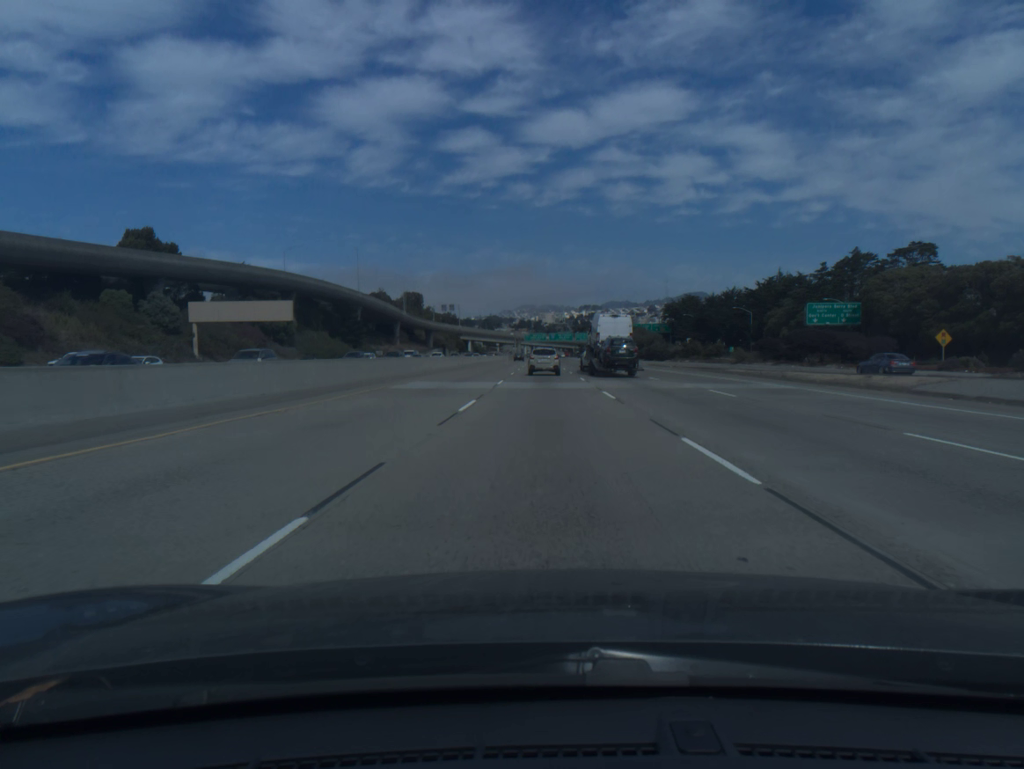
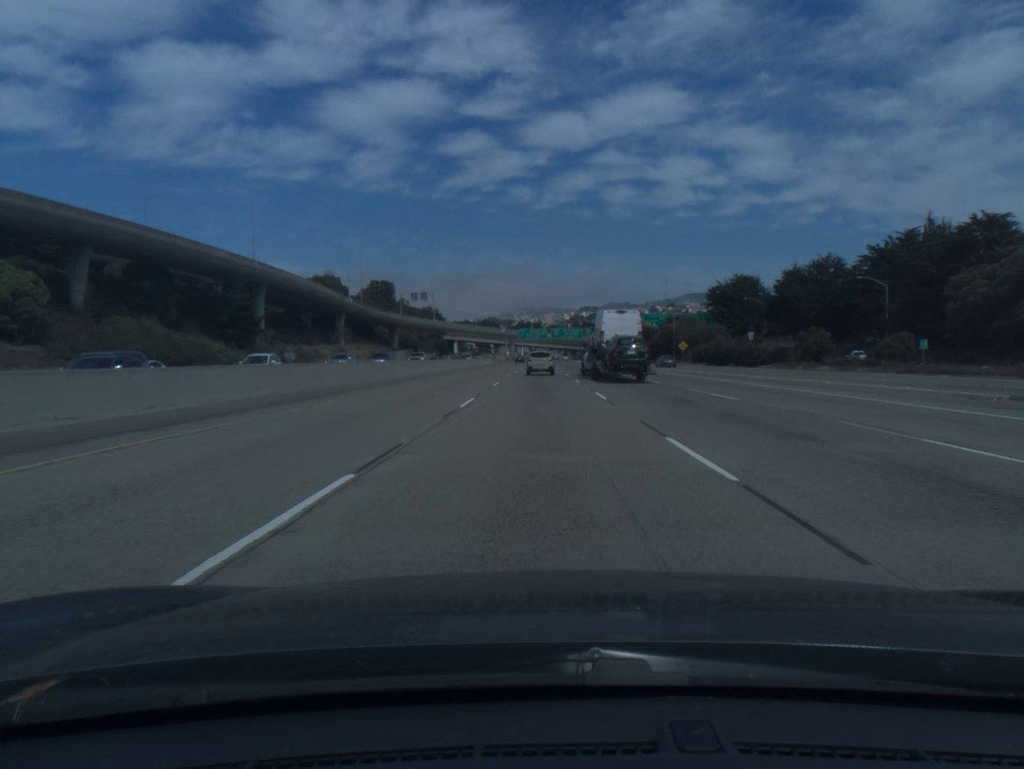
(+0.2, +71.0) m; 0°
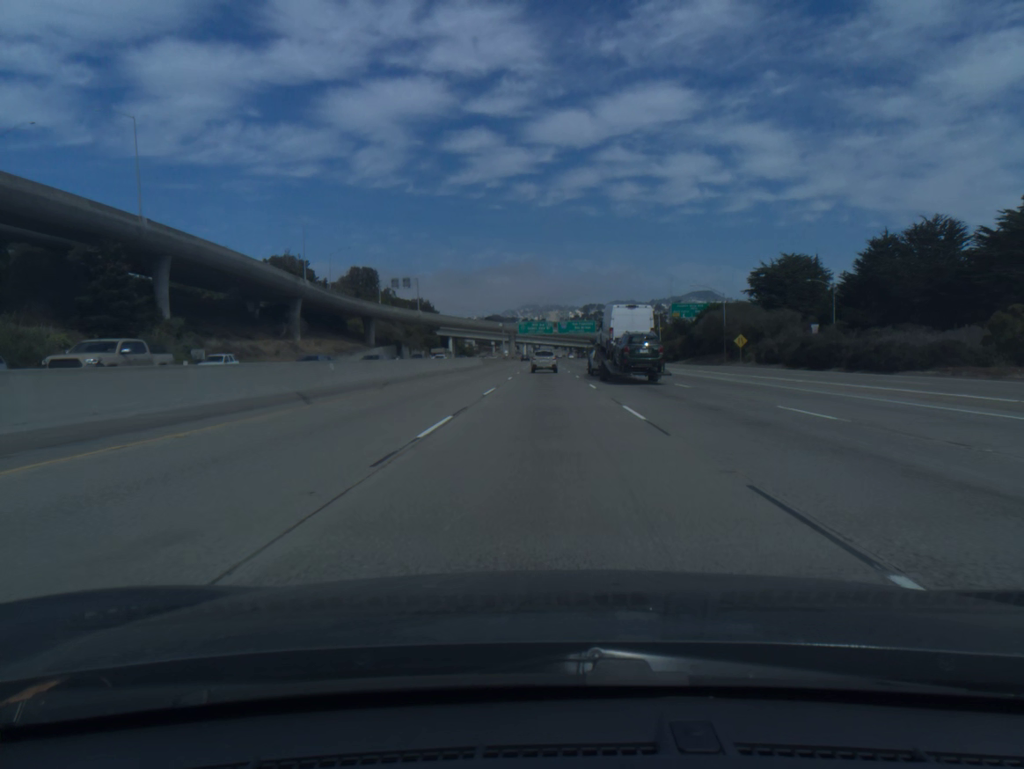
(-0.1, +35.7) m; 0°
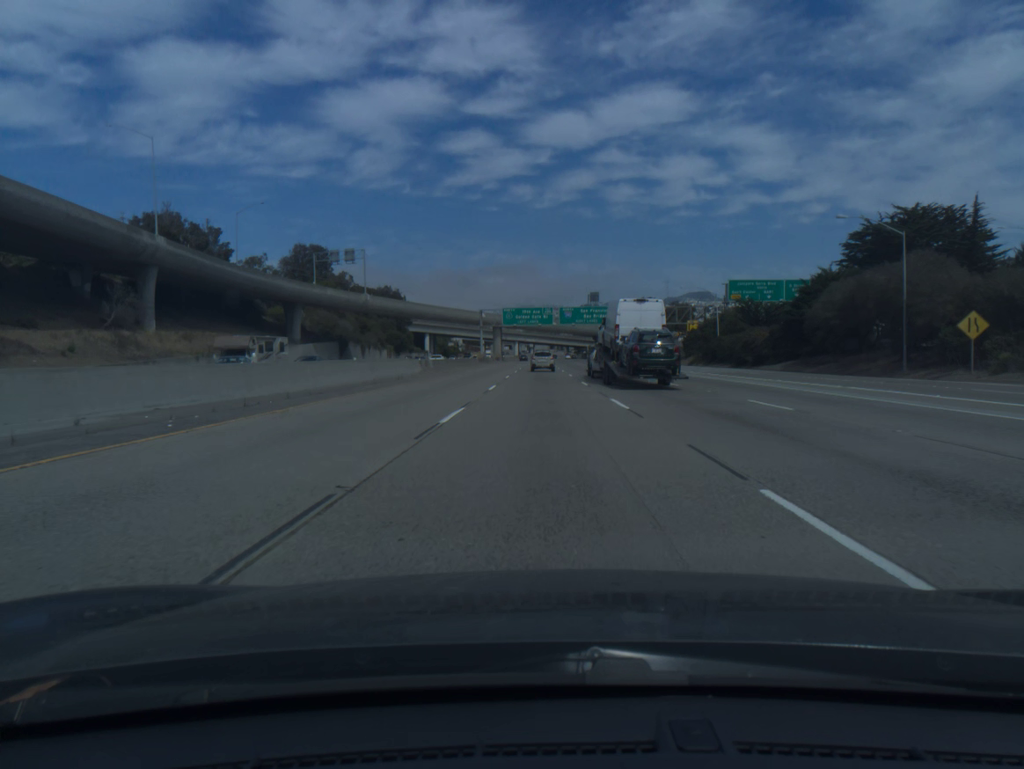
(+0.1, +53.9) m; 0°
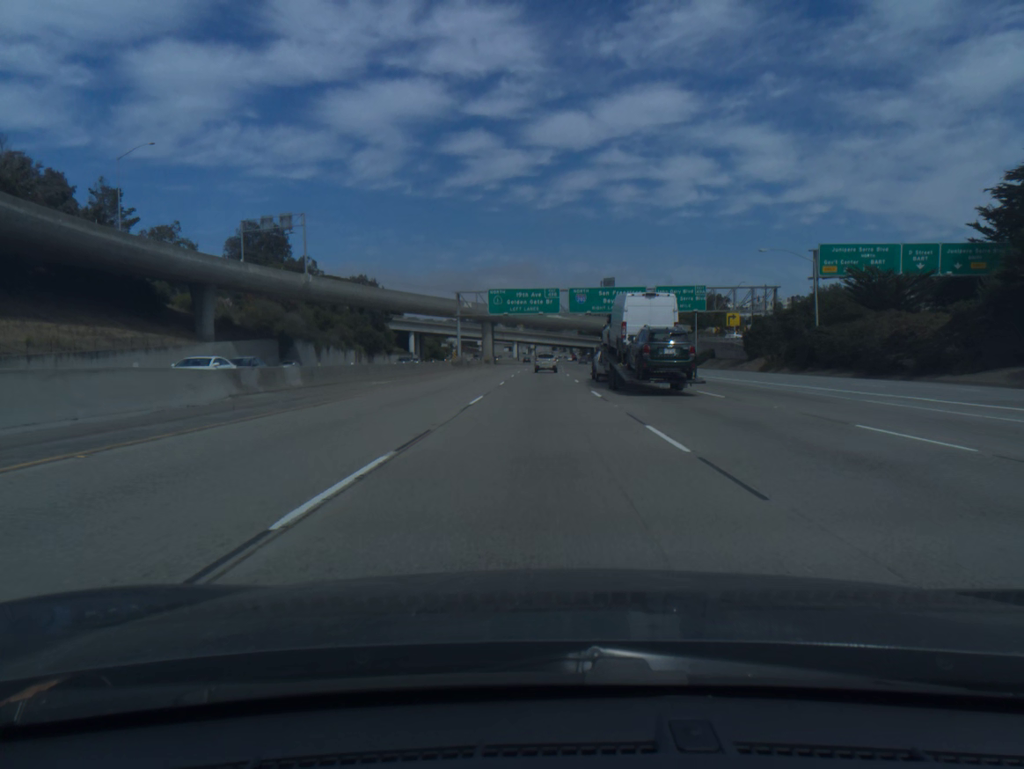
(0.0, +36.1) m; 0°
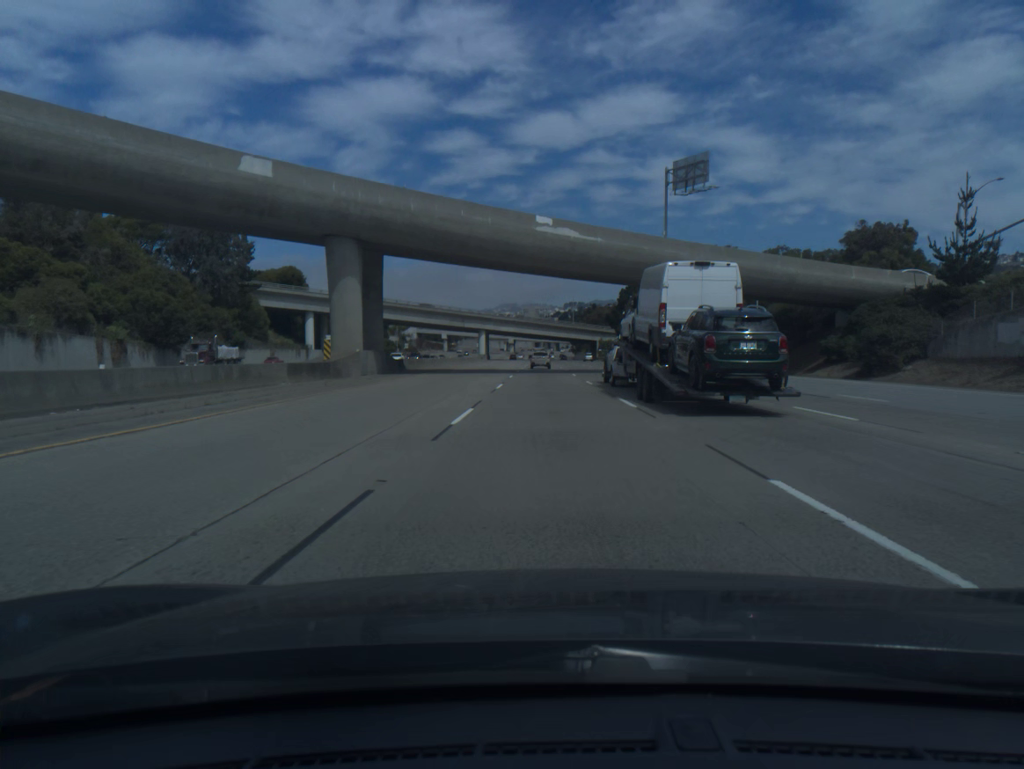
(+0.2, +91.6) m; +1°
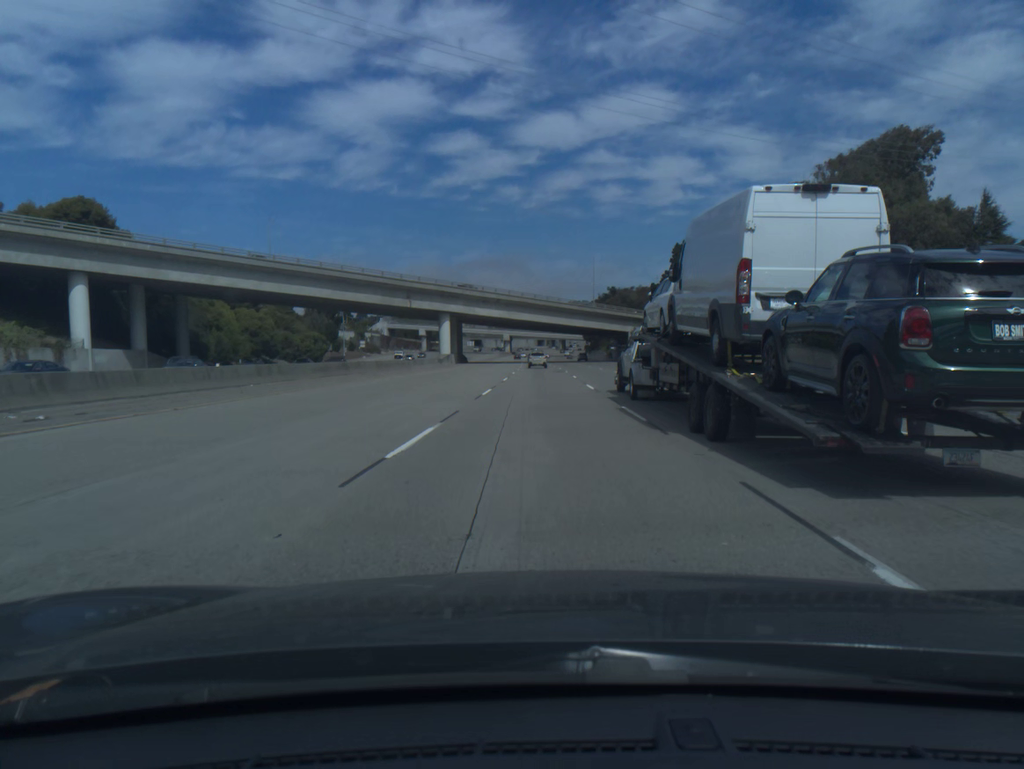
(+0.3, +75.1) m; 0°
